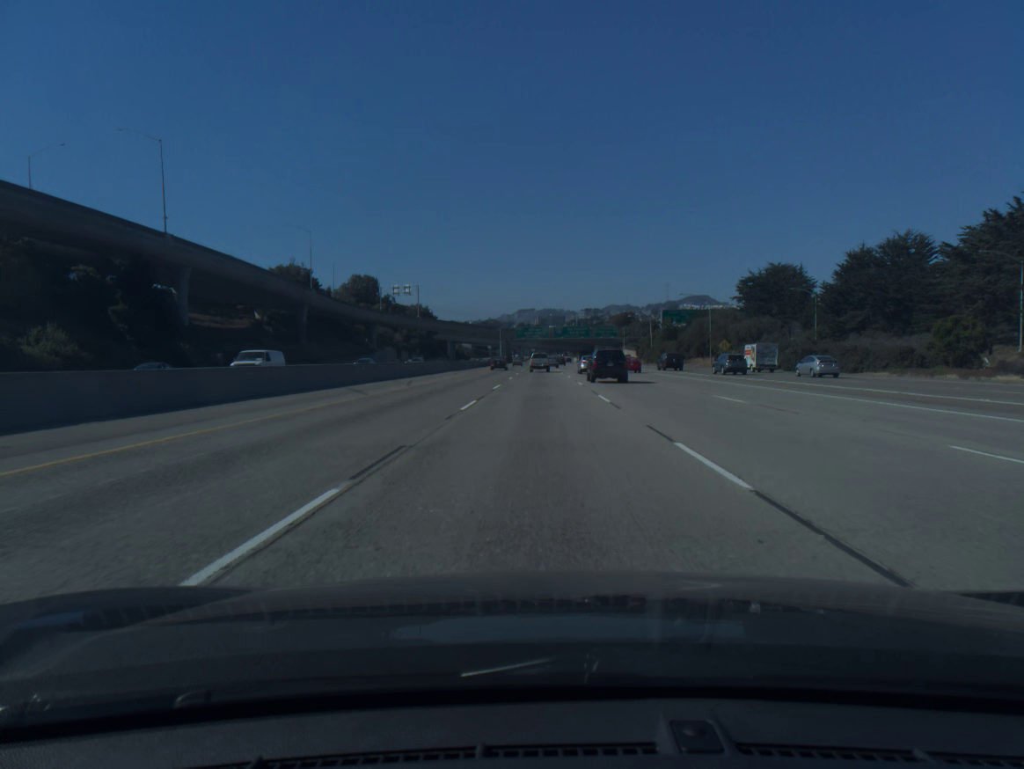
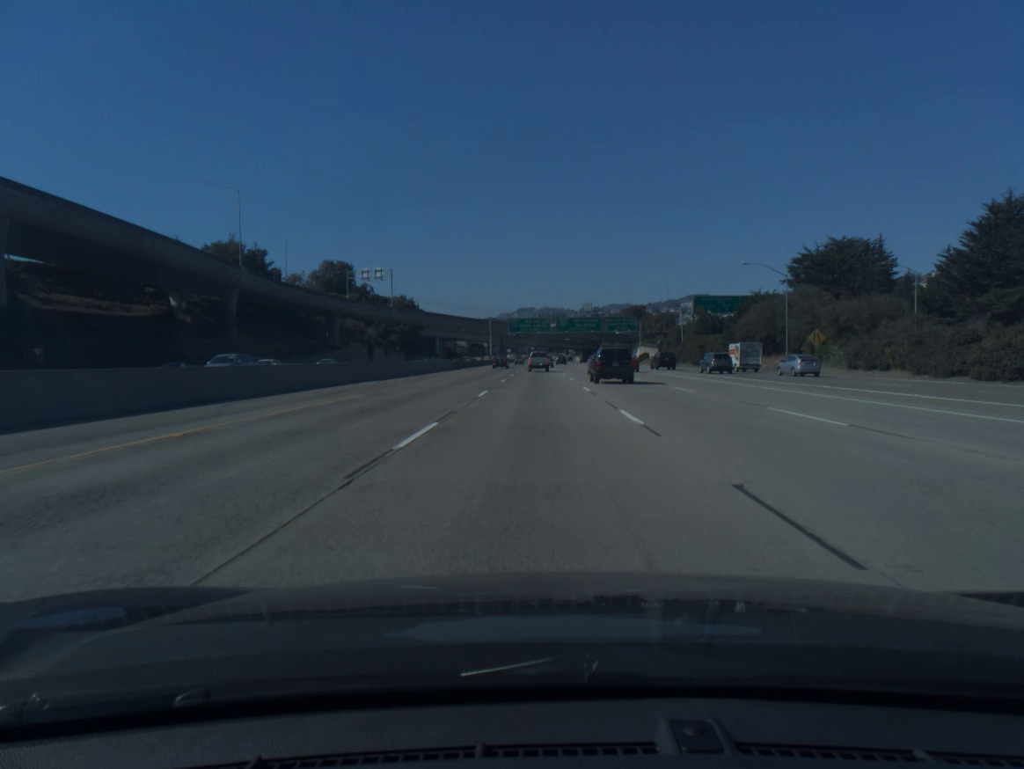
(0.0, +35.7) m; 0°
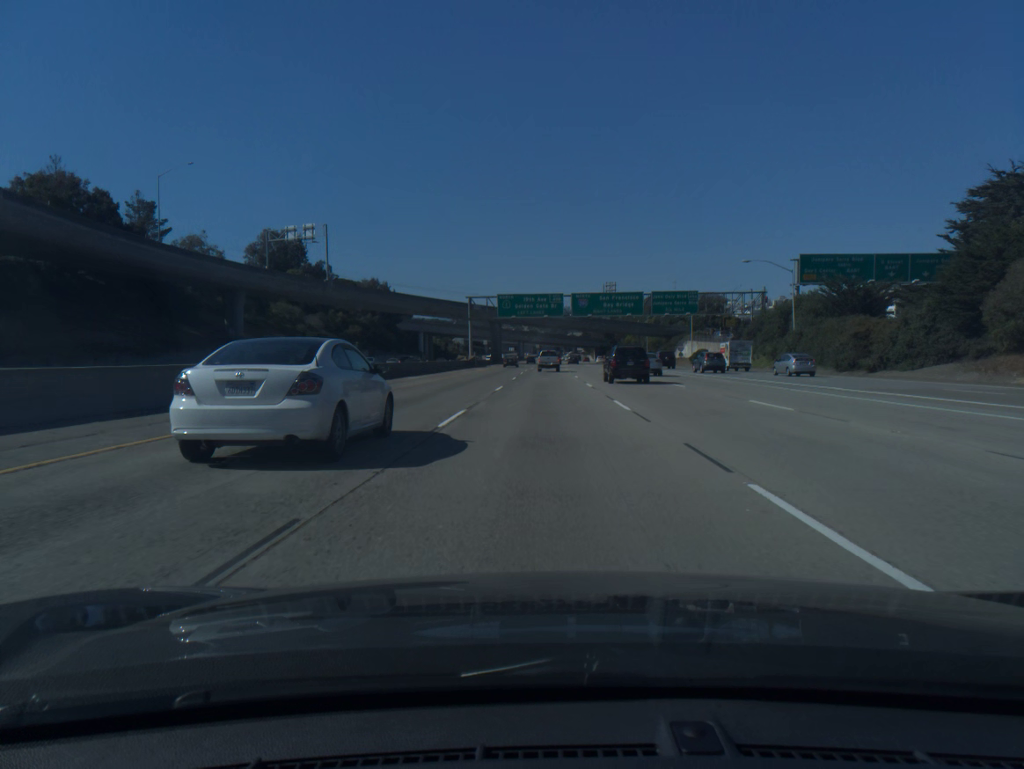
(-0.2, +53.3) m; 0°
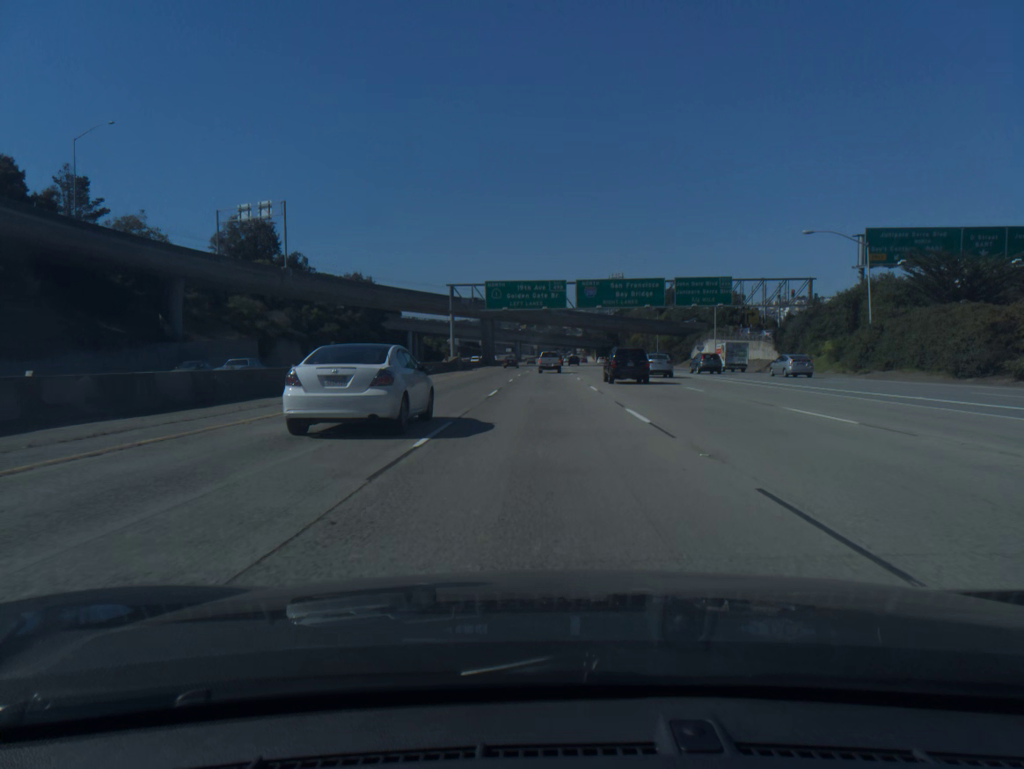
(0.0, +17.5) m; 0°
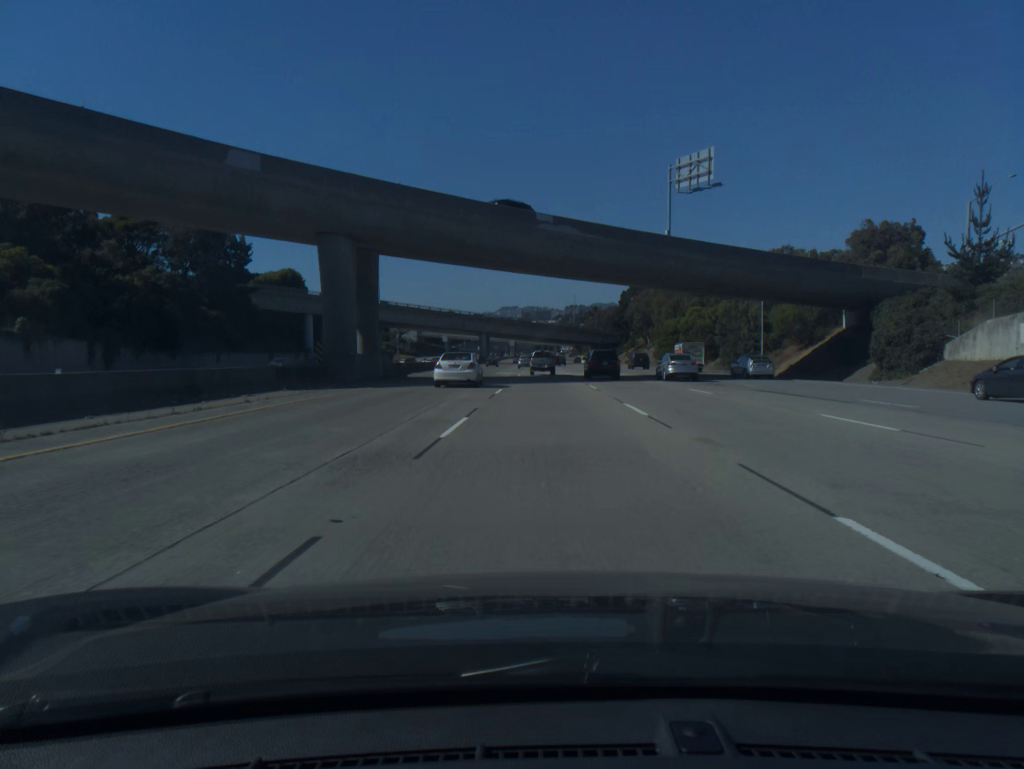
(+0.6, +83.7) m; +1°
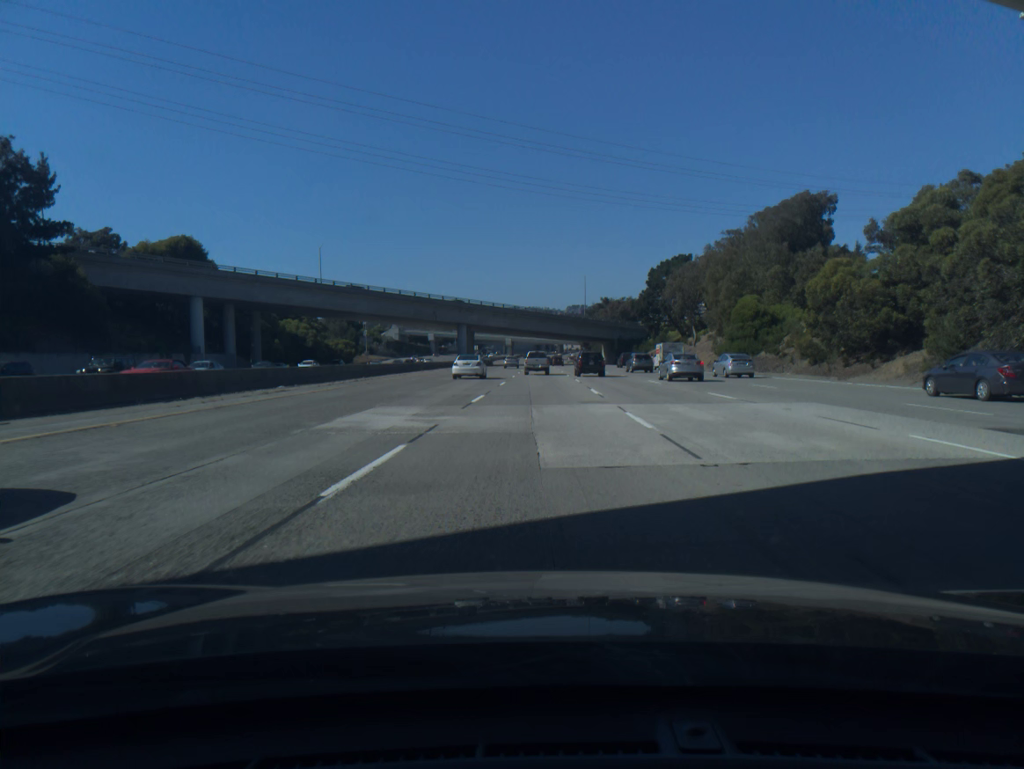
(+0.3, +48.0) m; 0°
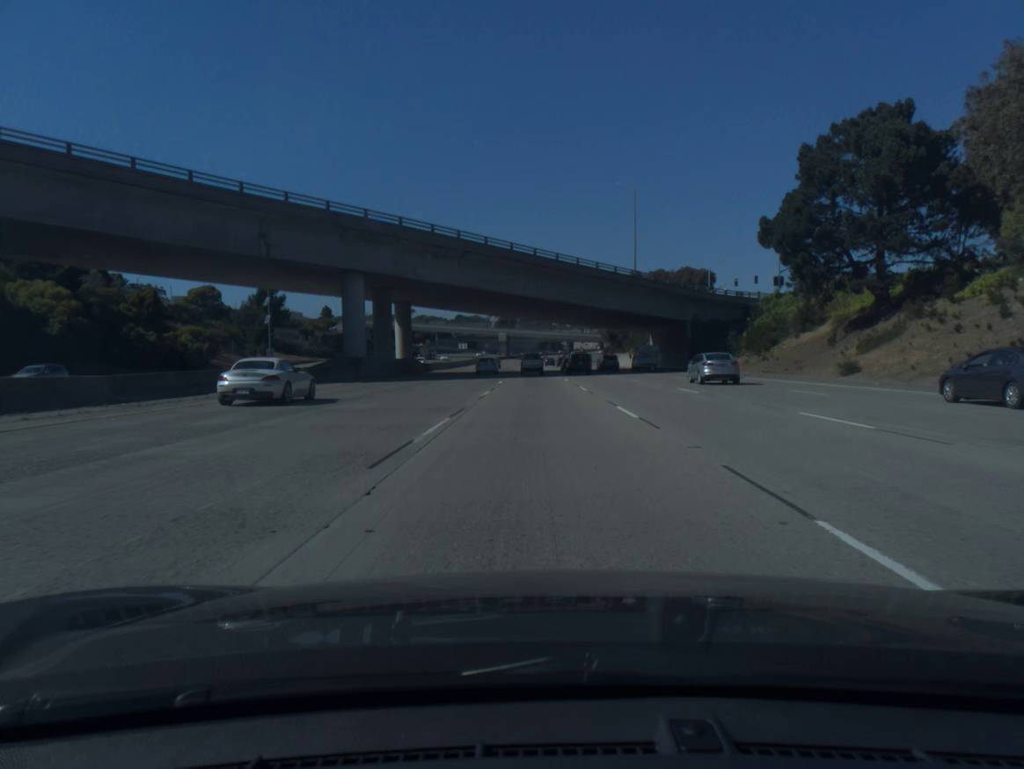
(-0.3, +80.5) m; 0°
